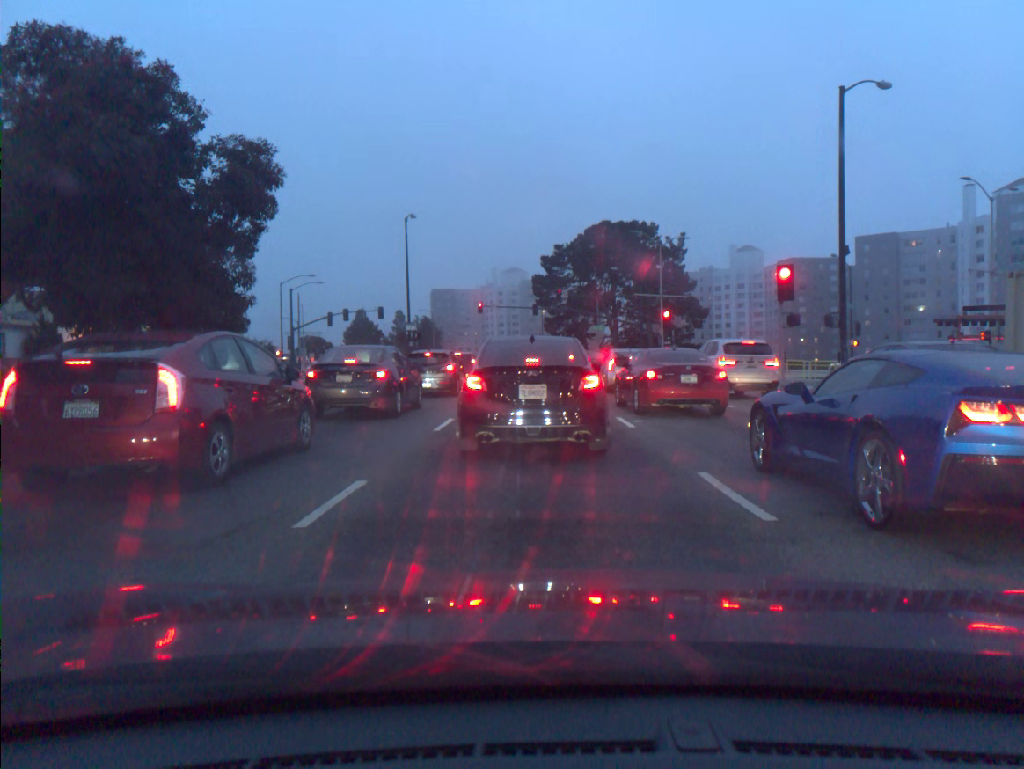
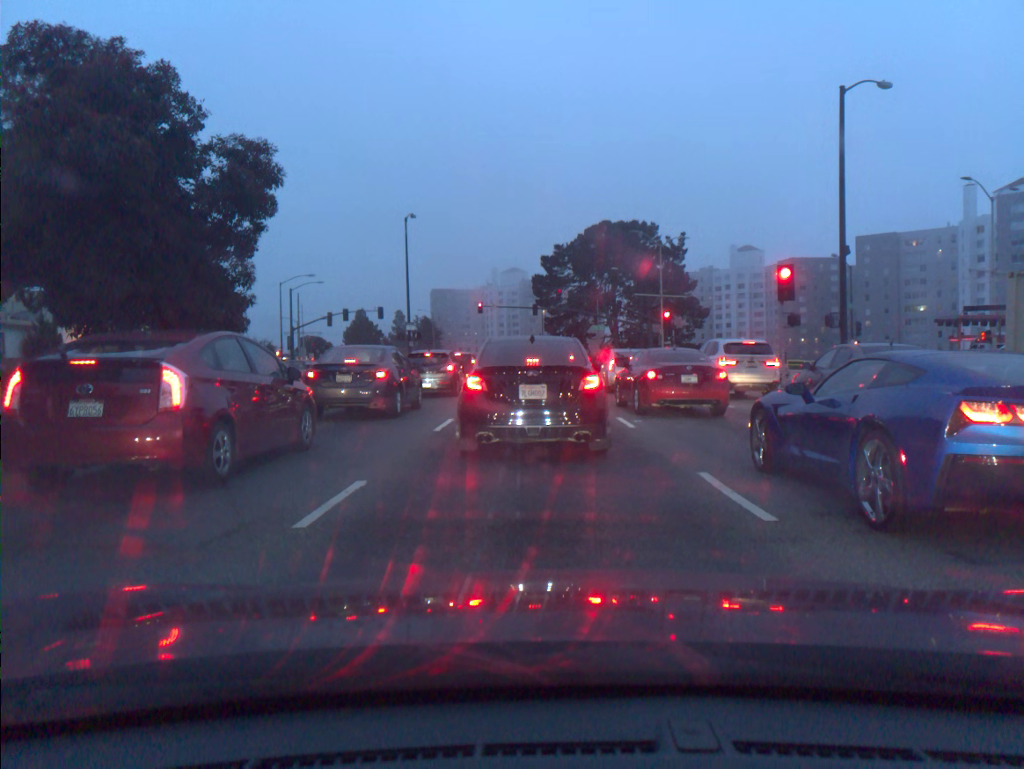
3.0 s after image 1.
(0.0, 0.0) m; 0°
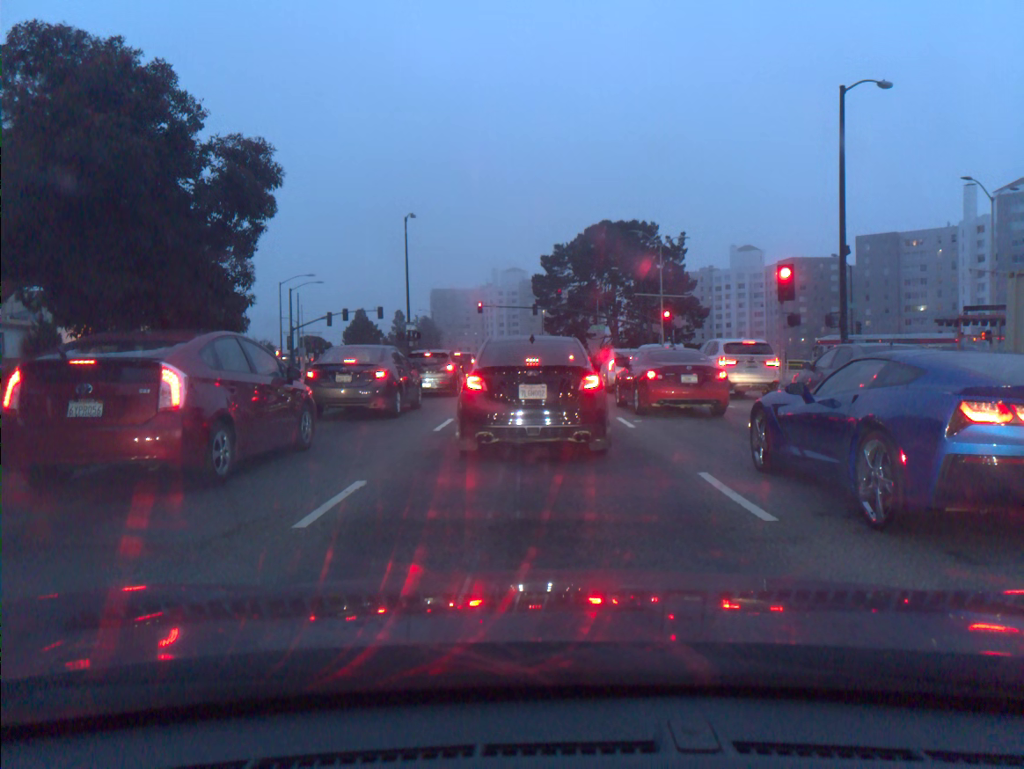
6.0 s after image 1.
(0.0, 0.0) m; 0°
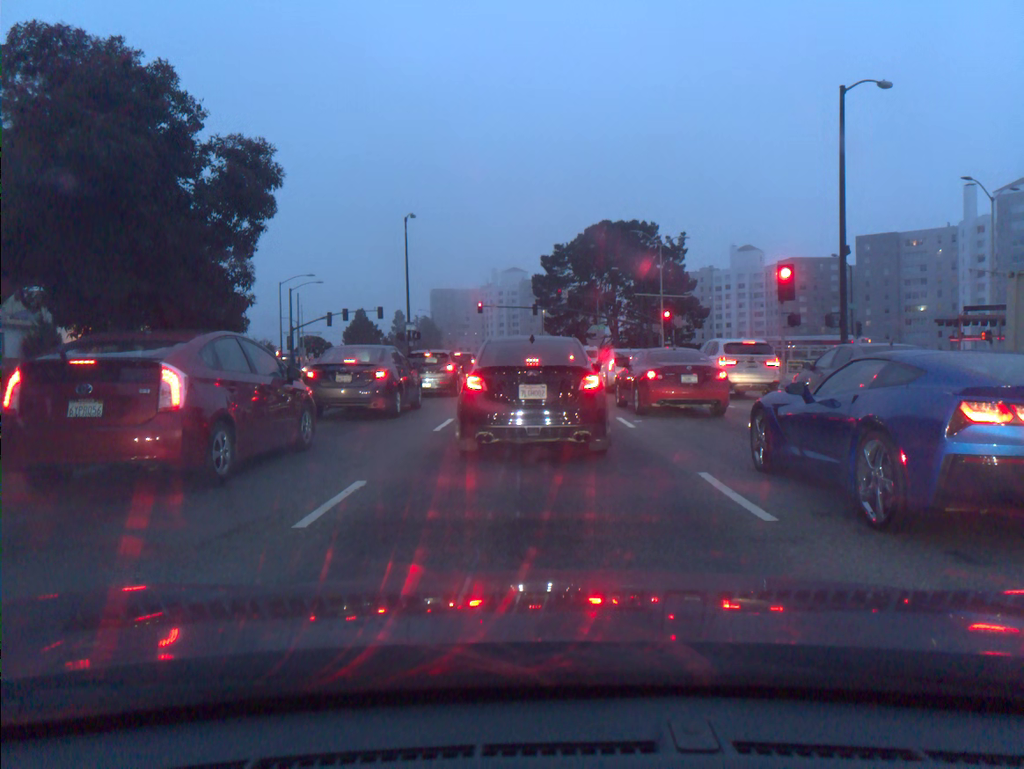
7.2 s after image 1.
(0.0, 0.0) m; 0°
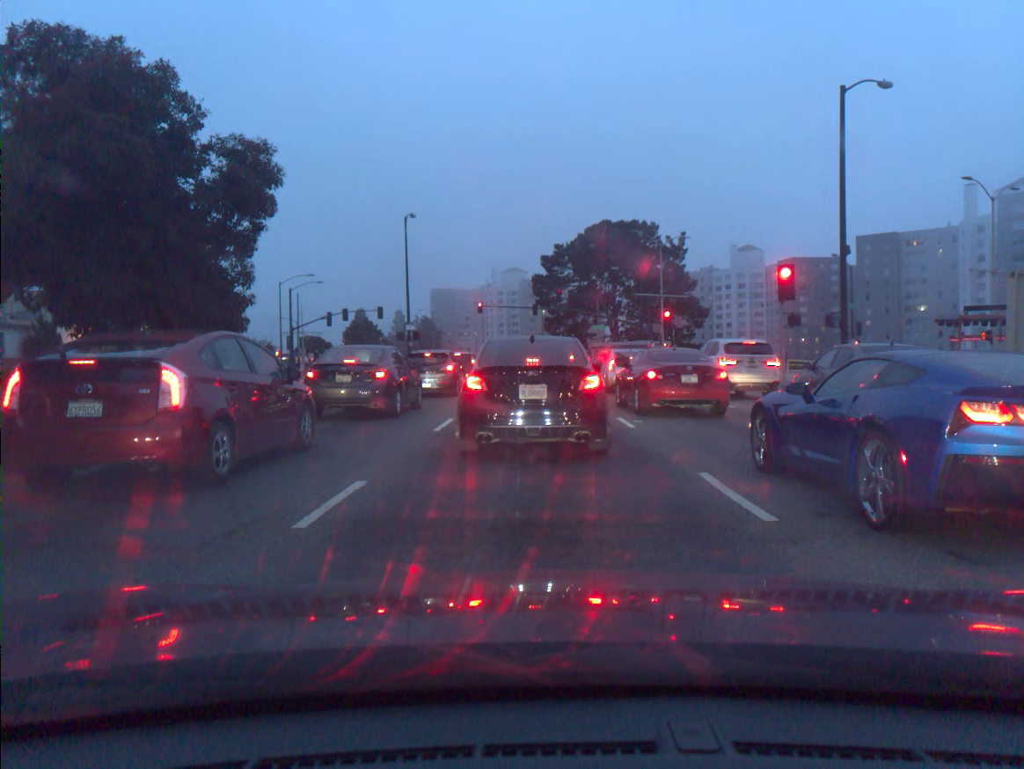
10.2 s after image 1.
(0.0, 0.0) m; 0°
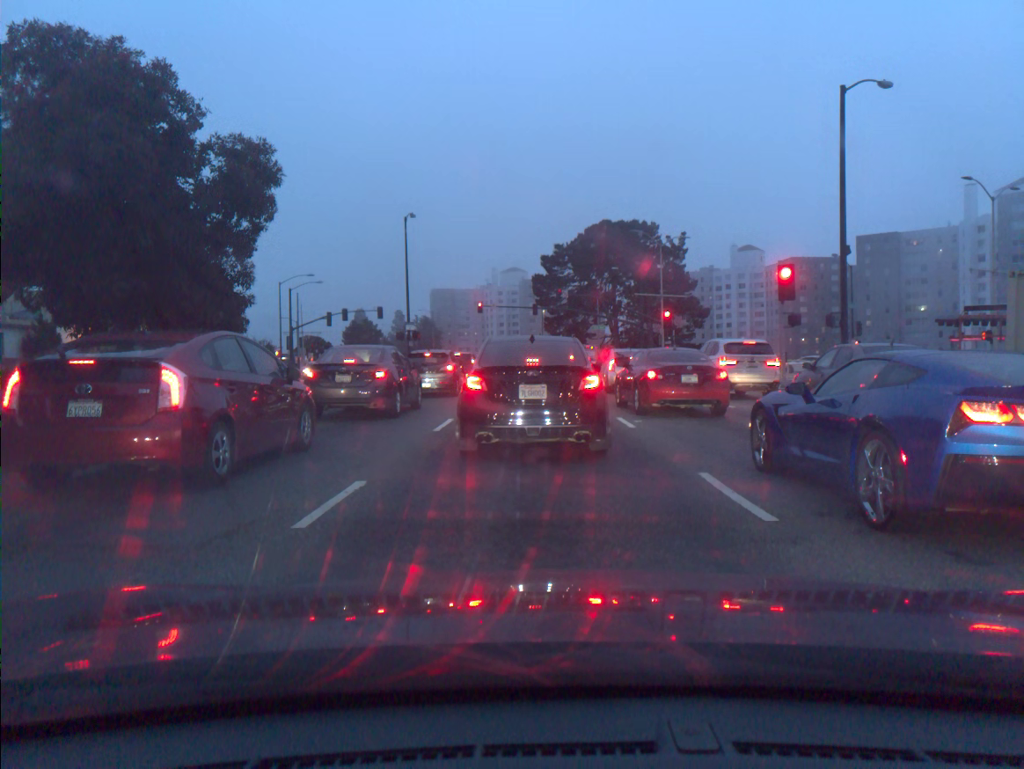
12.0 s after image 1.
(0.0, 0.0) m; 0°
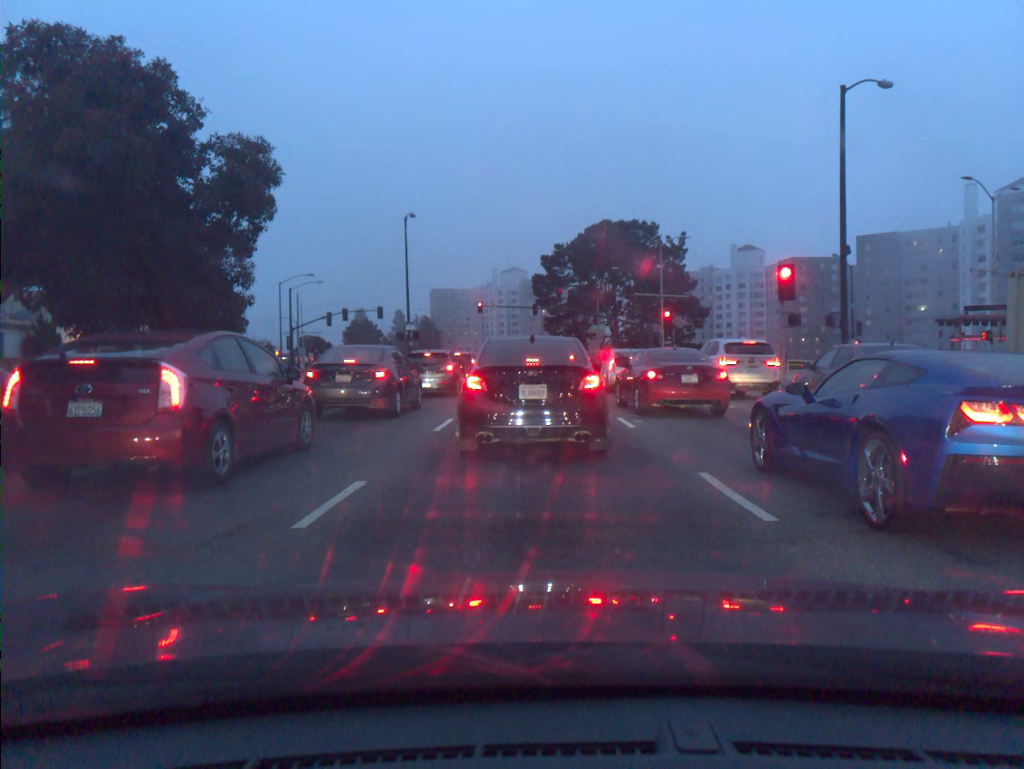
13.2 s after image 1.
(0.0, 0.0) m; 0°
